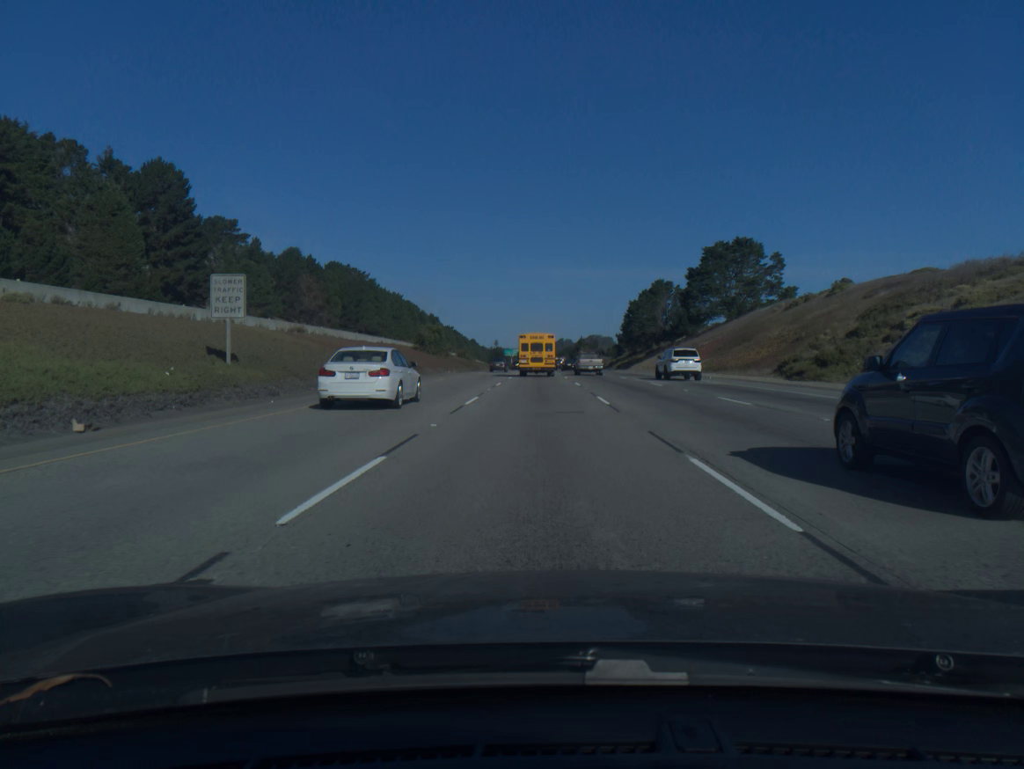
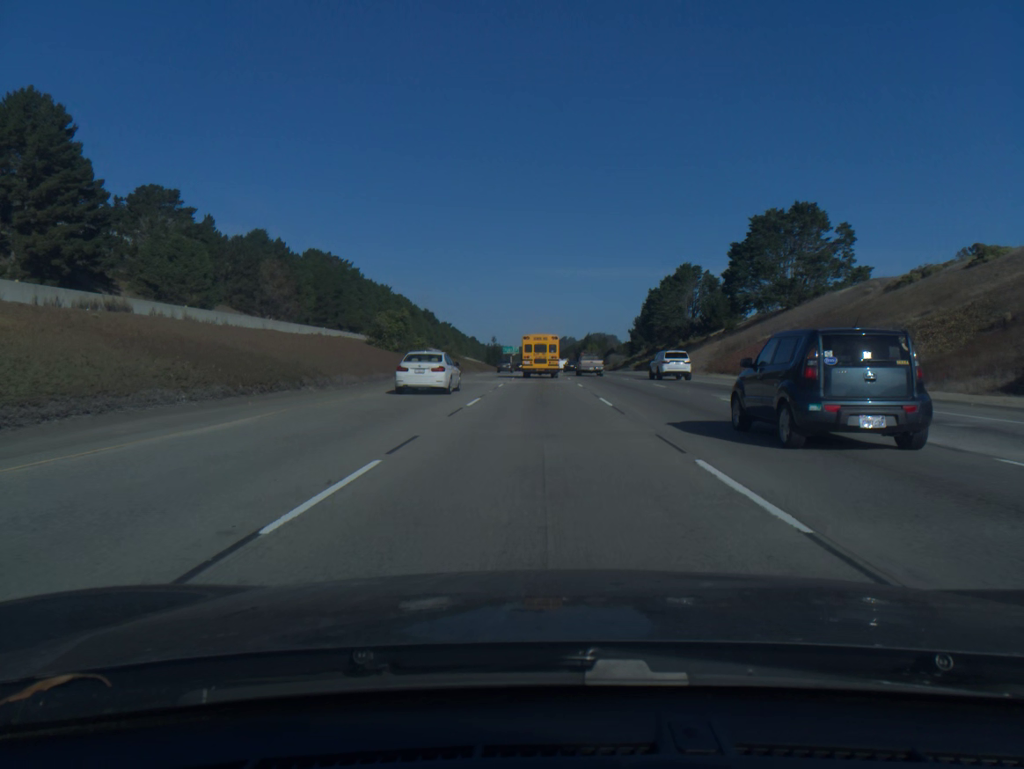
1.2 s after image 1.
(-0.1, +29.4) m; 0°
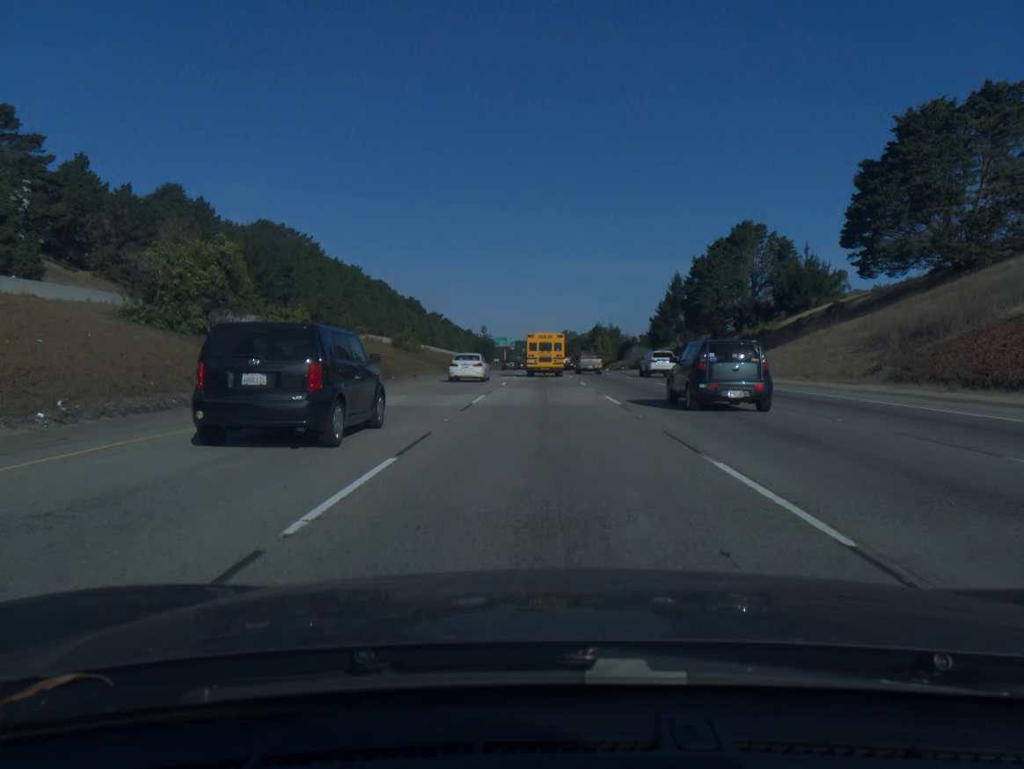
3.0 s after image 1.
(0.0, +44.1) m; 0°
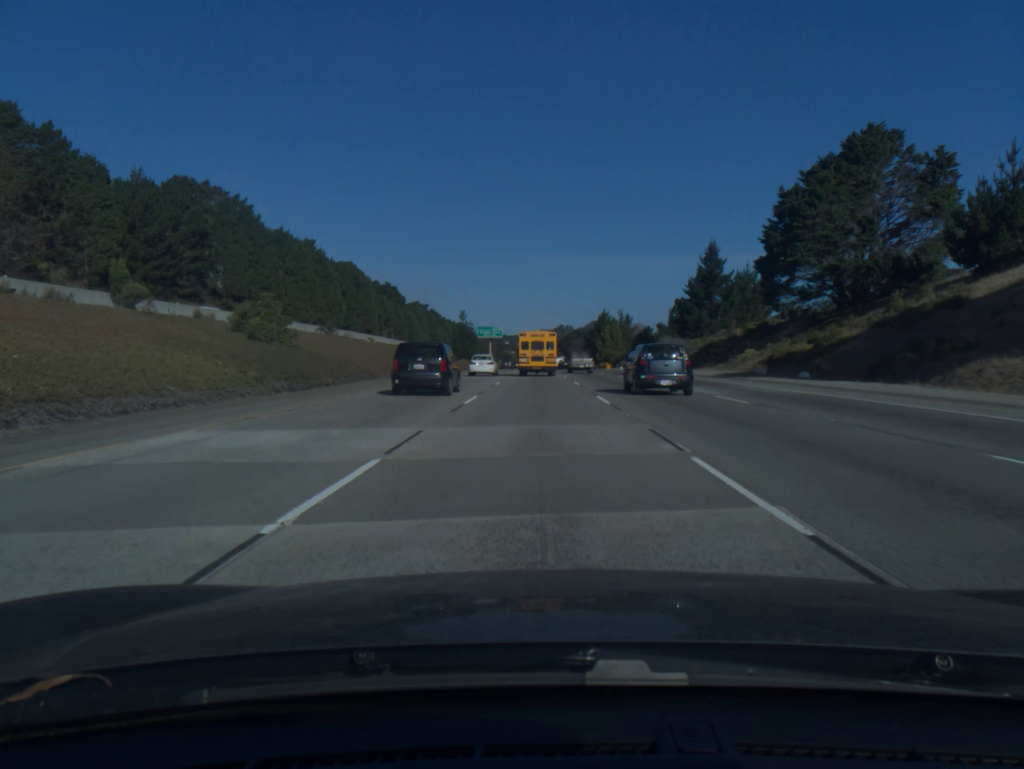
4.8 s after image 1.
(+0.2, +43.7) m; 0°
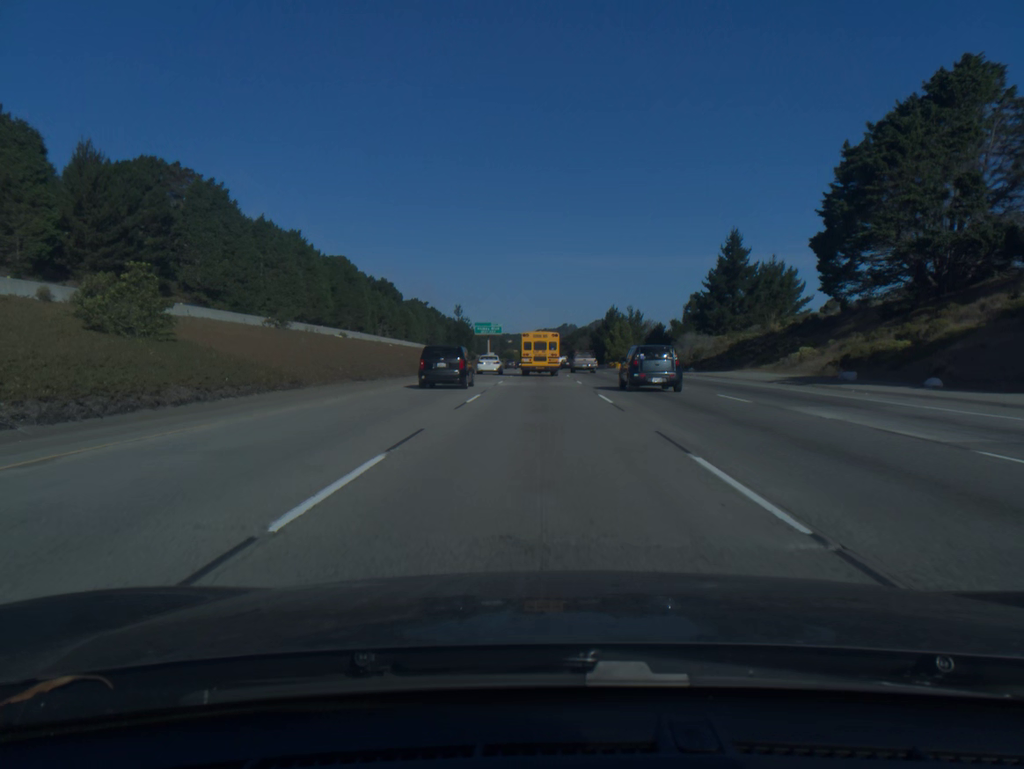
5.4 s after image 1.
(0.0, +14.5) m; 0°
